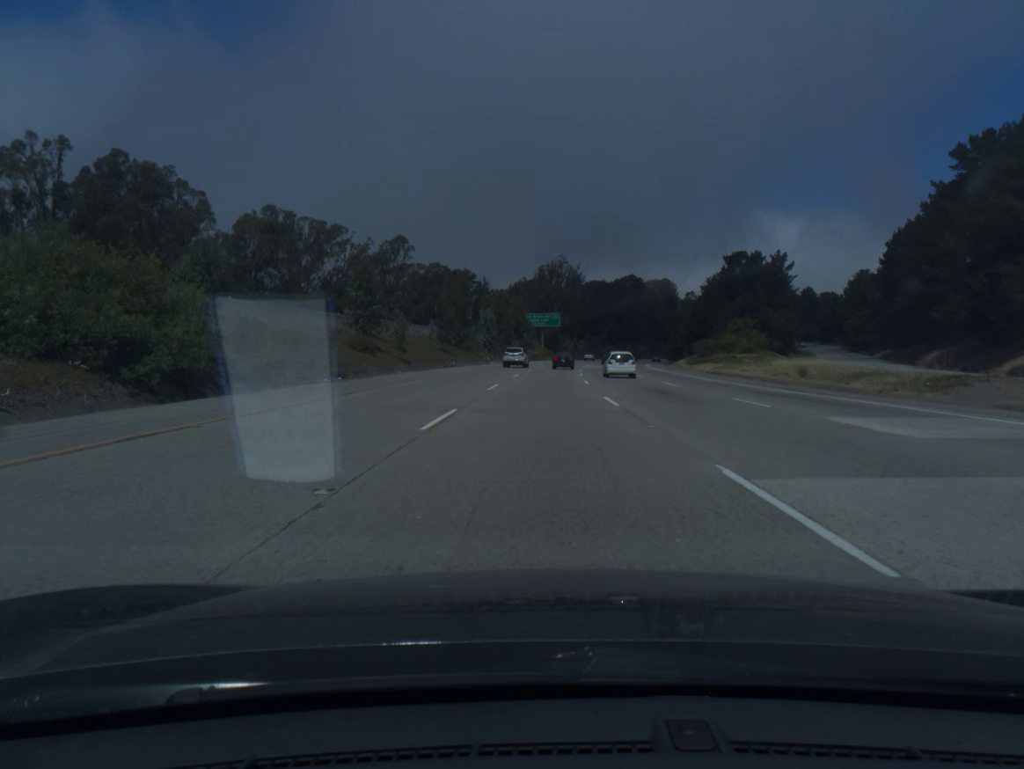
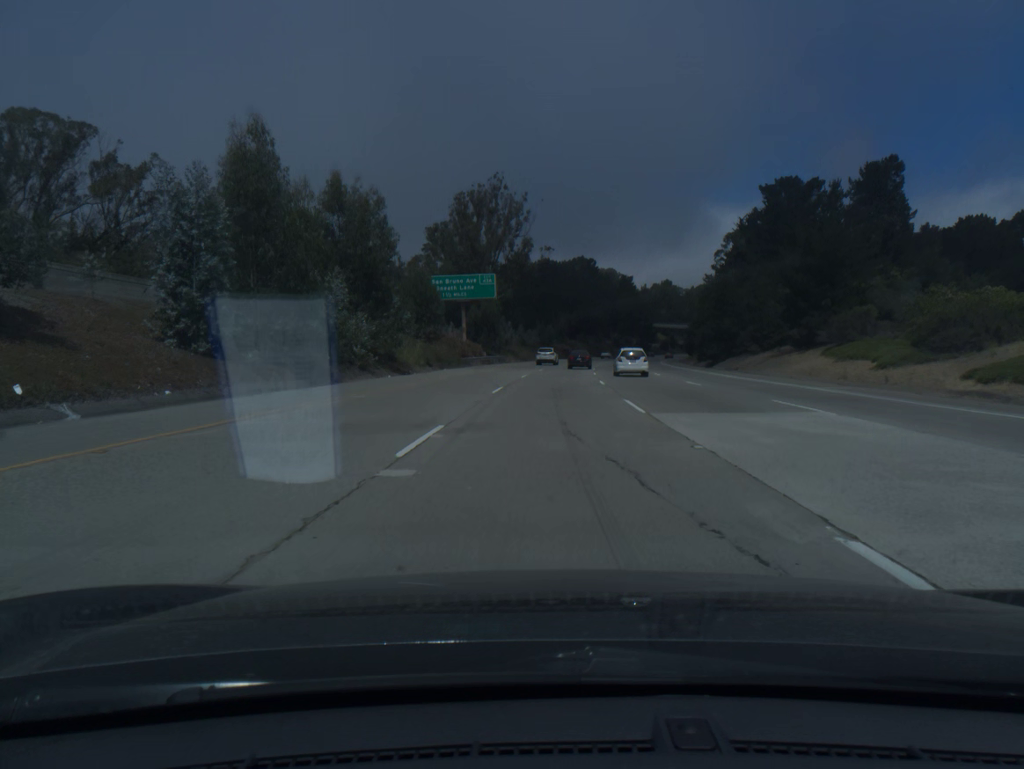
(+2.3, +76.0) m; +4°
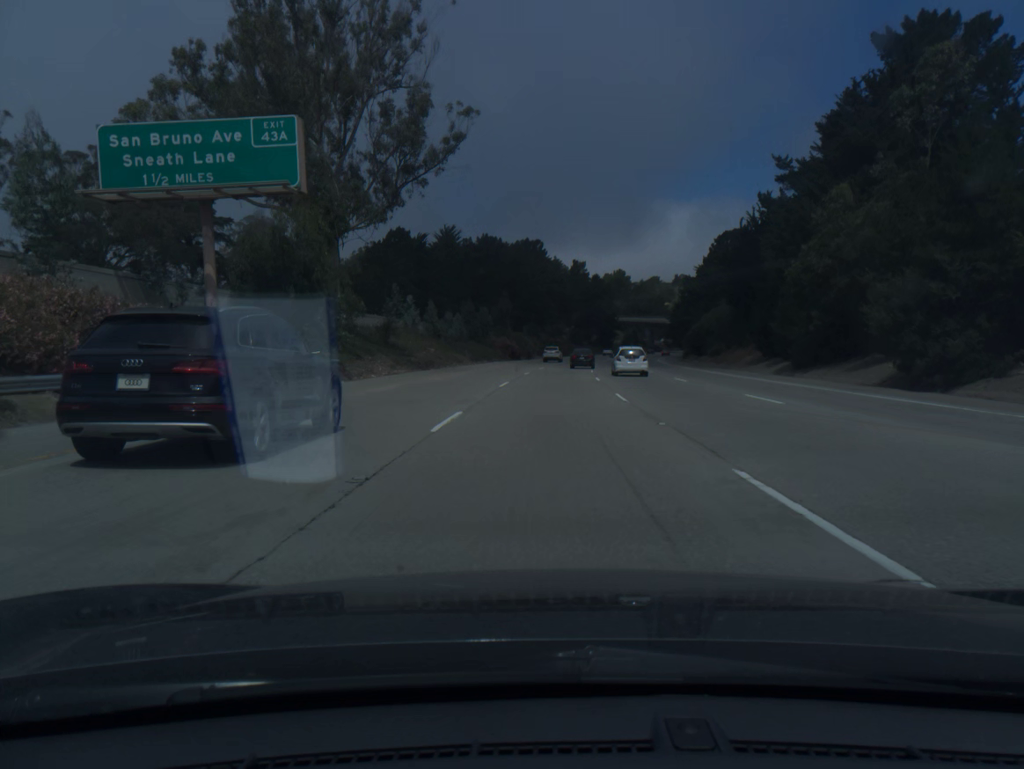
(+1.9, +55.7) m; +4°
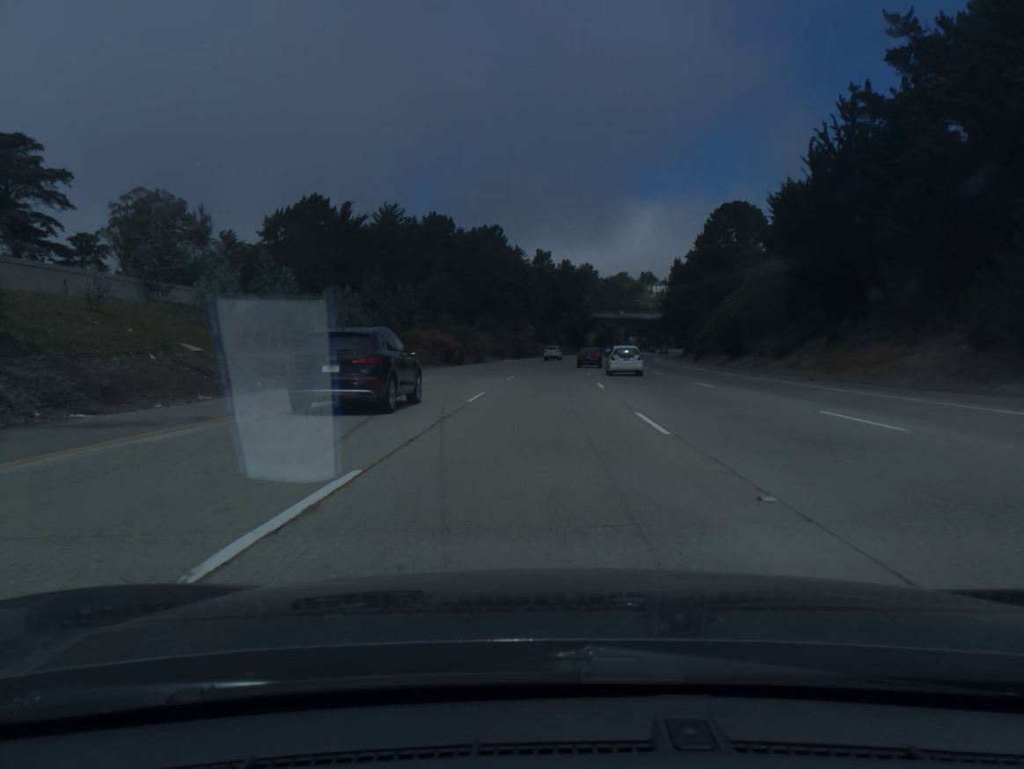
(+0.9, +36.9) m; +3°
